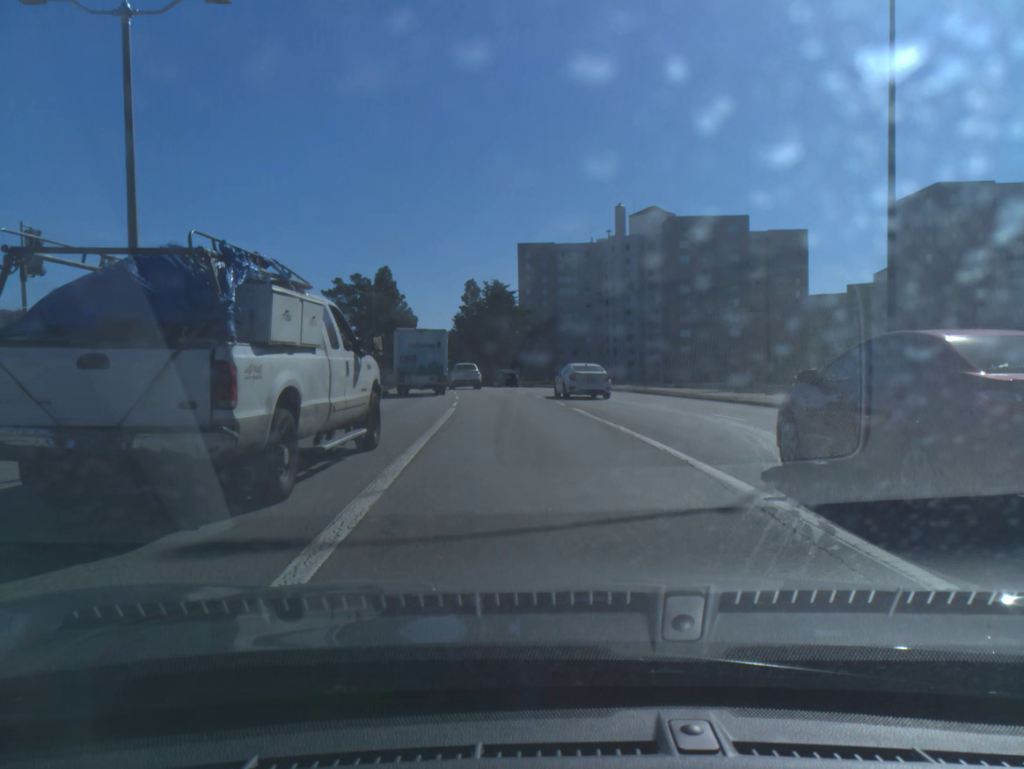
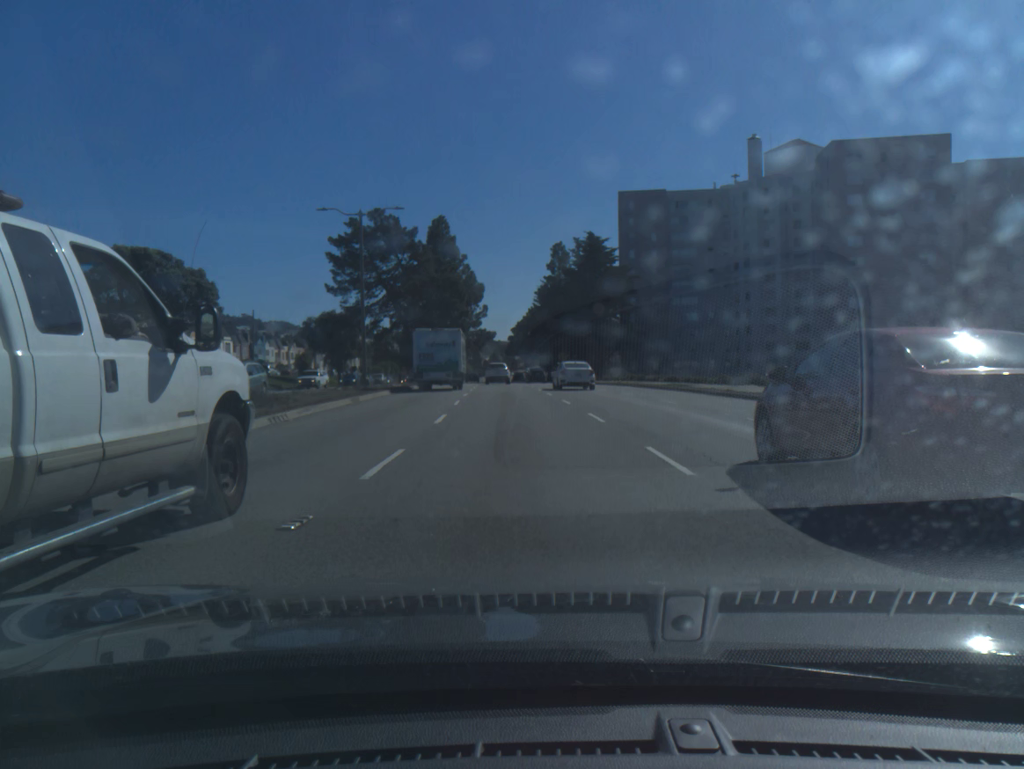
(-2.0, +37.8) m; -7°
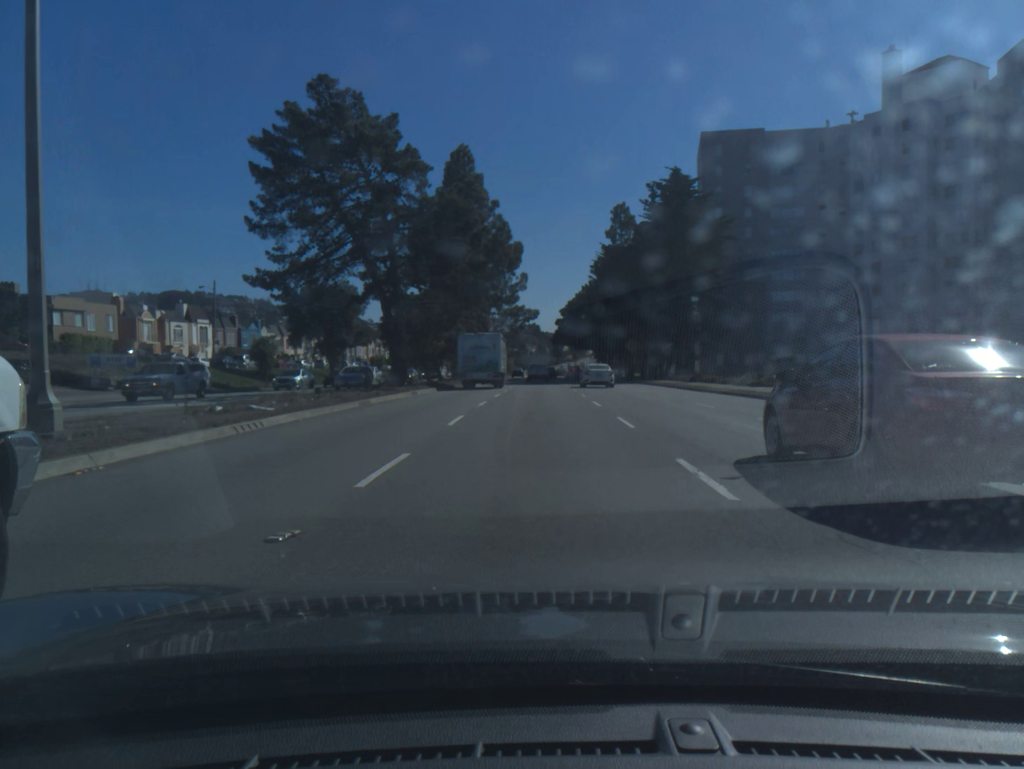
(-1.1, +30.7) m; -3°
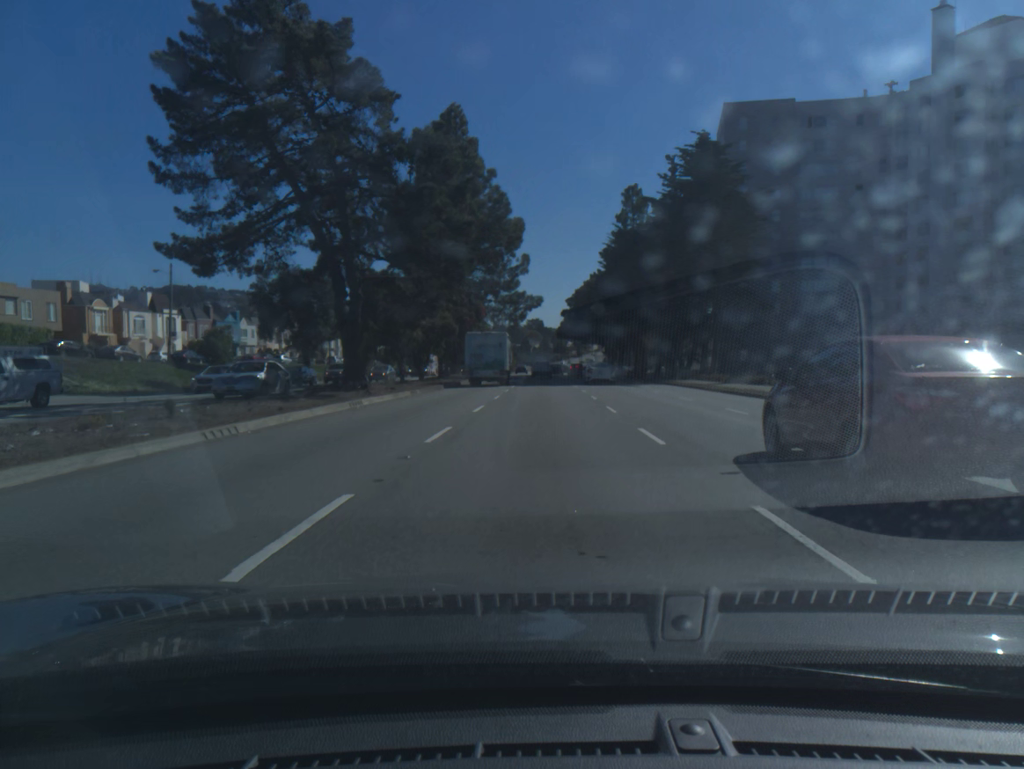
(0.0, +10.7) m; 0°
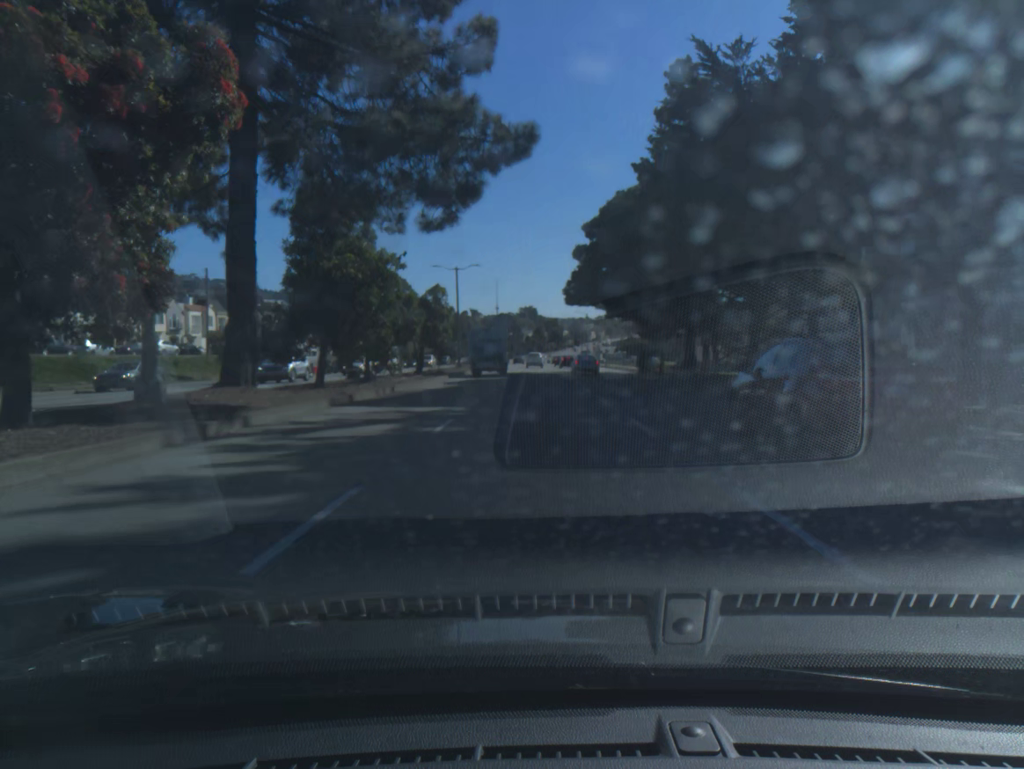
(+0.2, +44.1) m; +1°
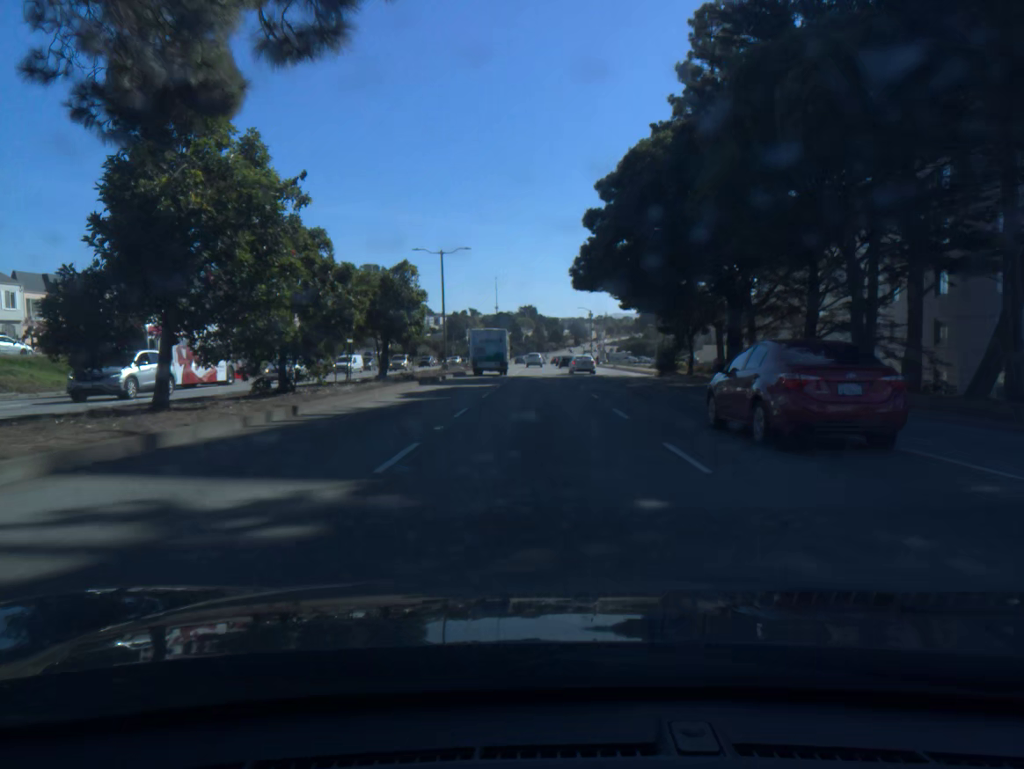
(0.0, +11.0) m; 0°
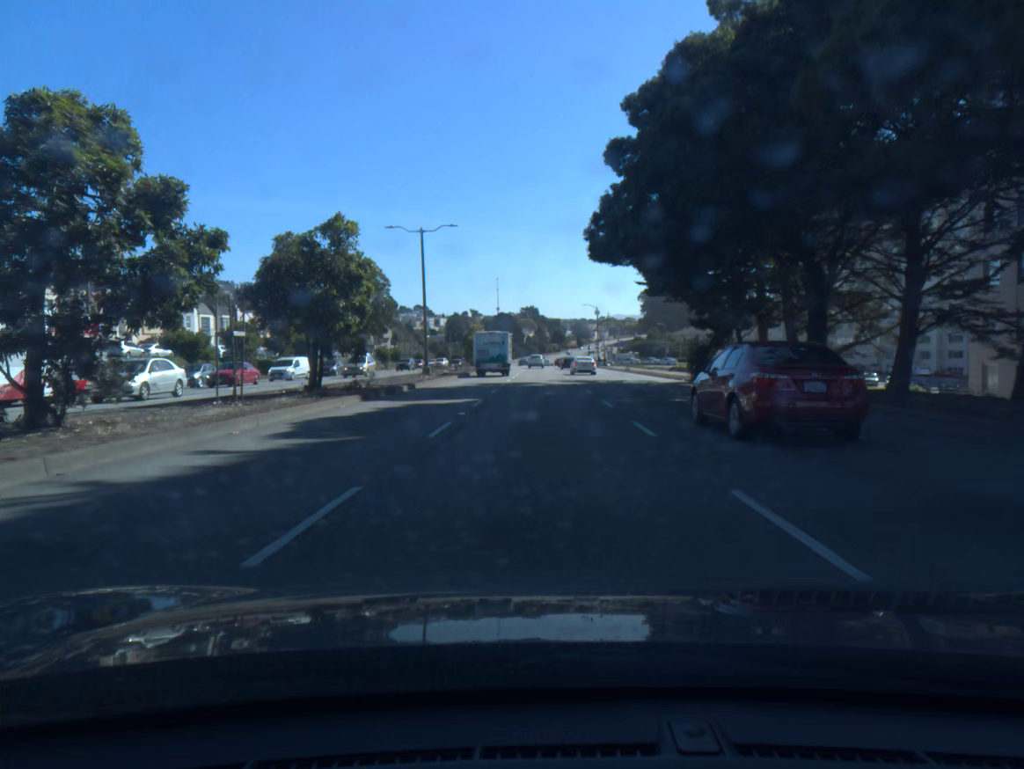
(0.0, +11.0) m; 0°
